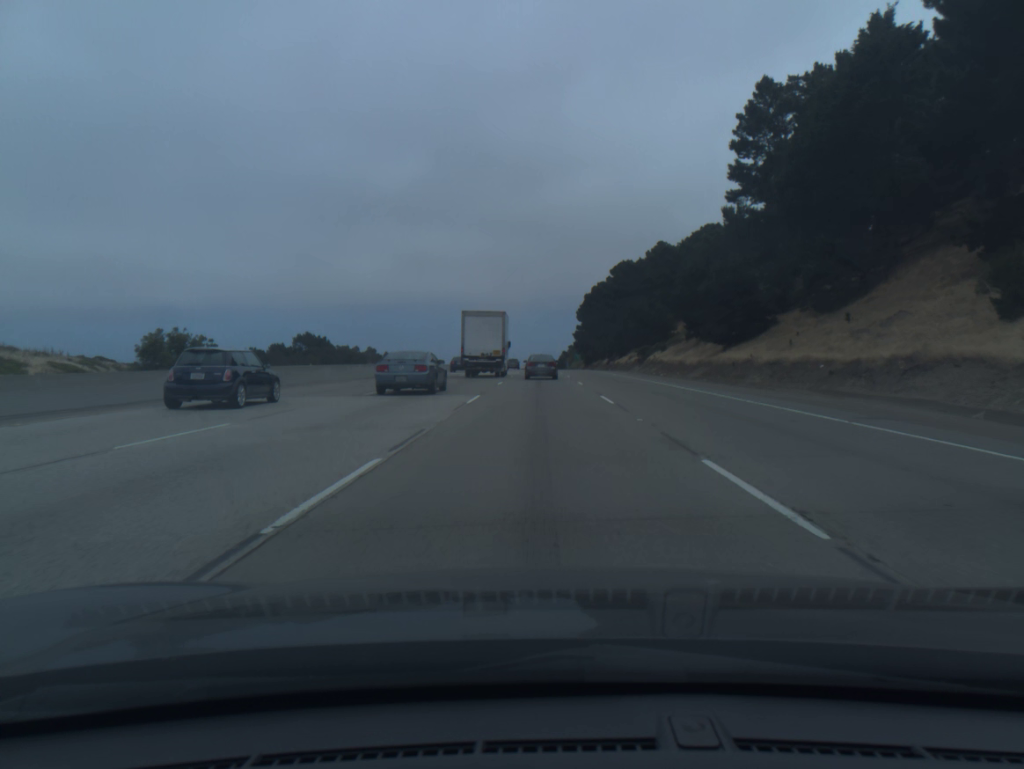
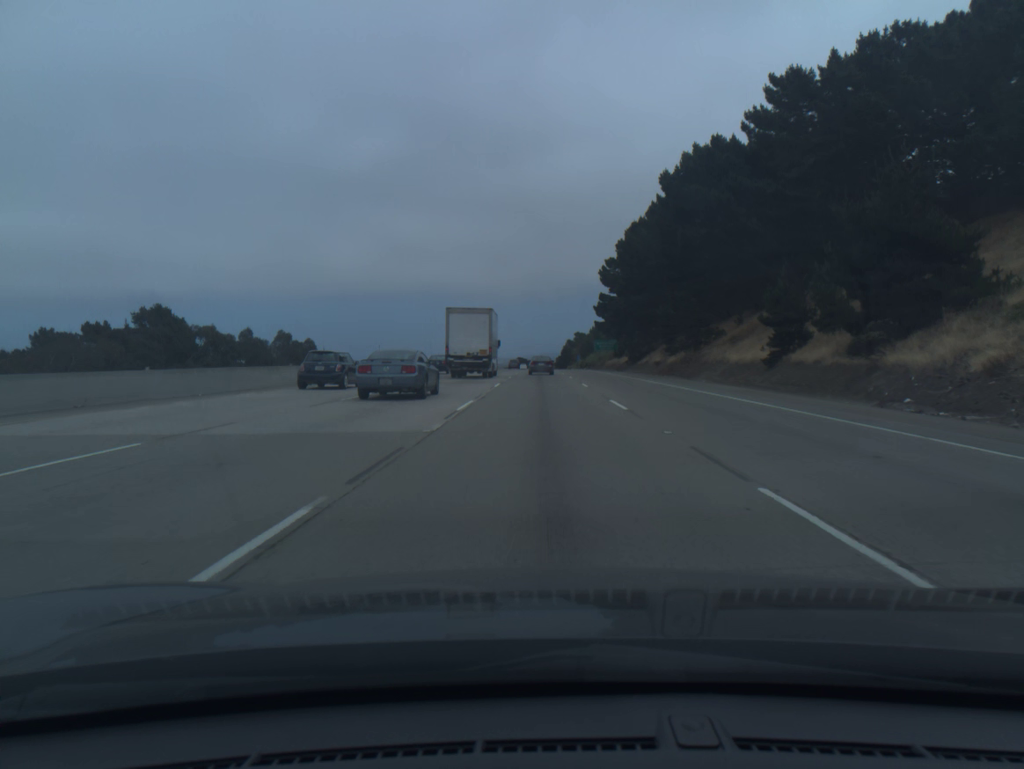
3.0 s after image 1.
(-0.3, +90.7) m; 0°
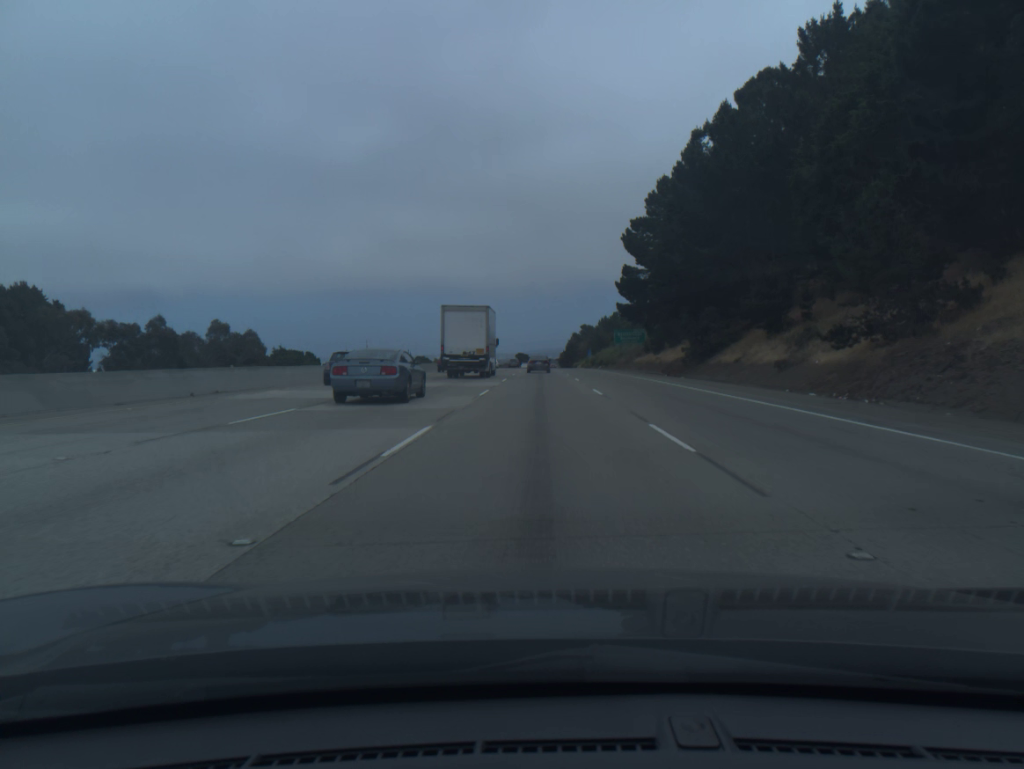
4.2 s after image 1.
(-0.1, +37.0) m; 0°
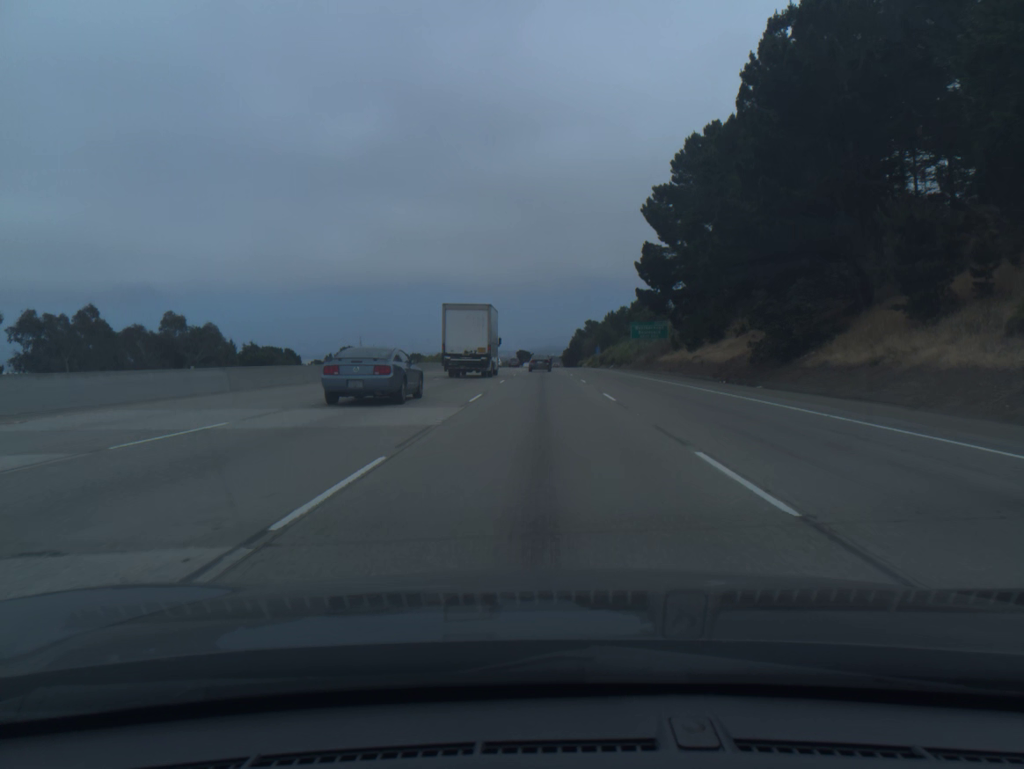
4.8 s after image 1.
(0.0, +18.5) m; 0°
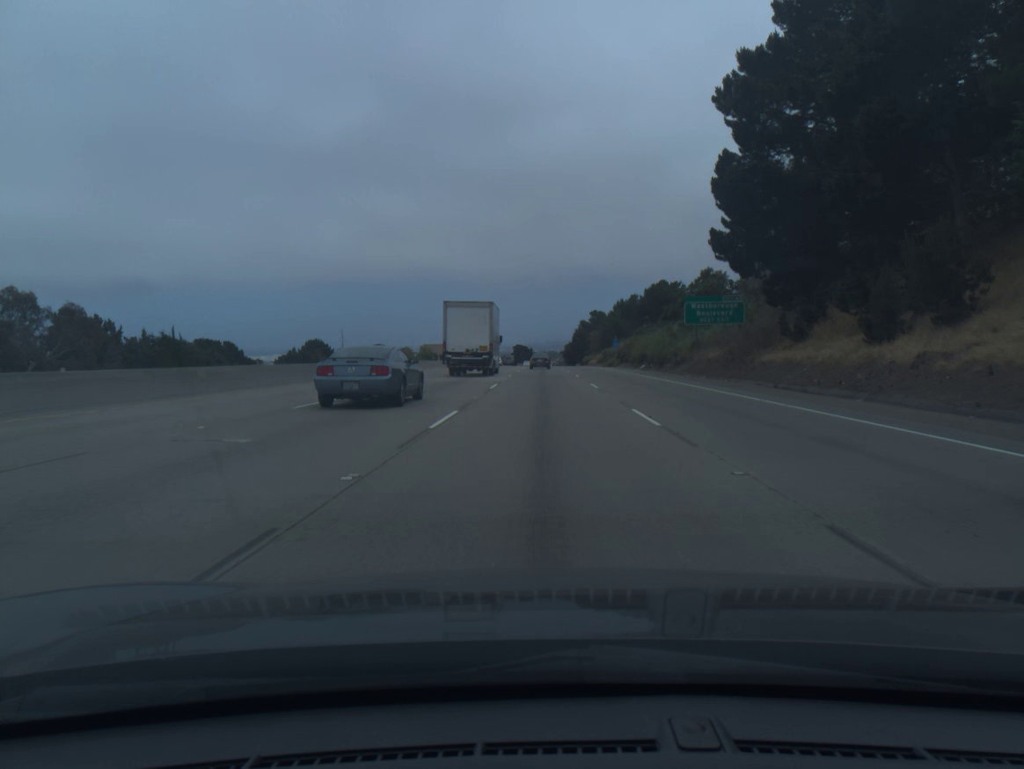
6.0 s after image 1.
(0.0, +36.8) m; 0°
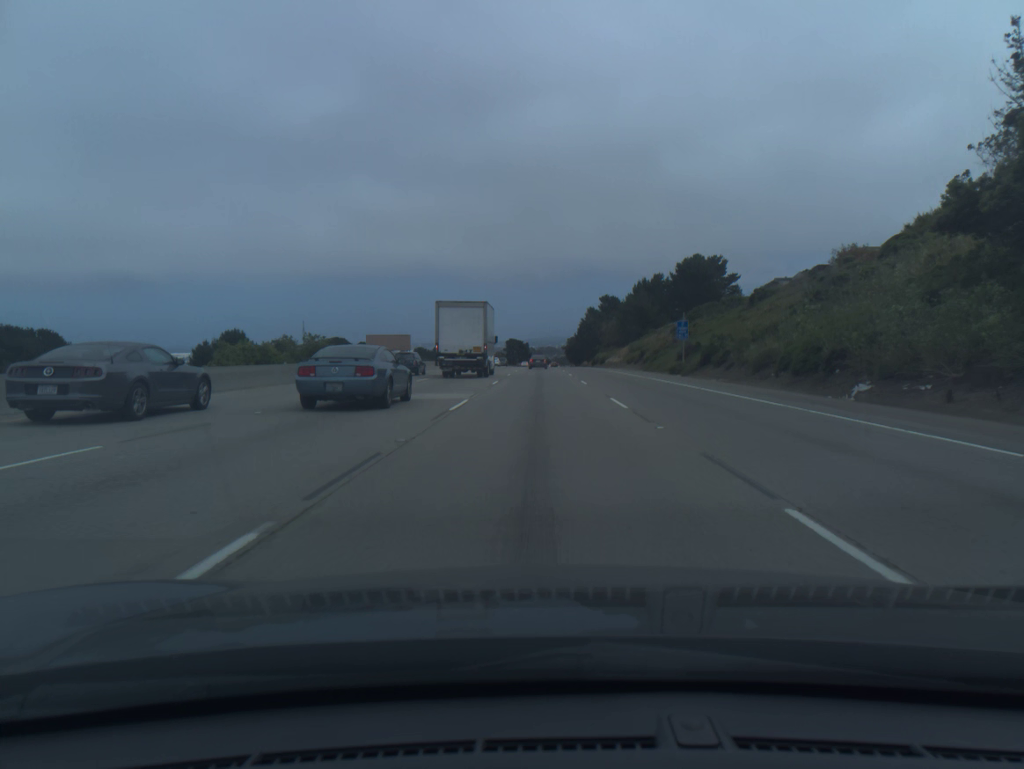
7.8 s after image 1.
(+0.2, +54.9) m; 0°
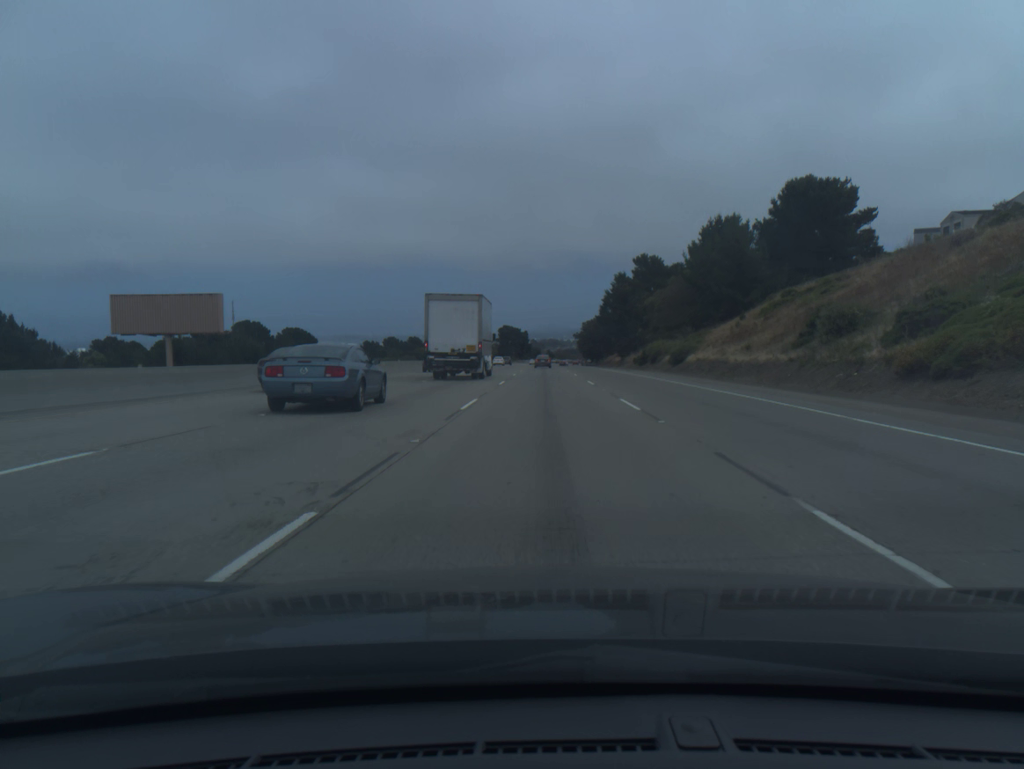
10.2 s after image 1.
(-0.3, +73.3) m; 0°
